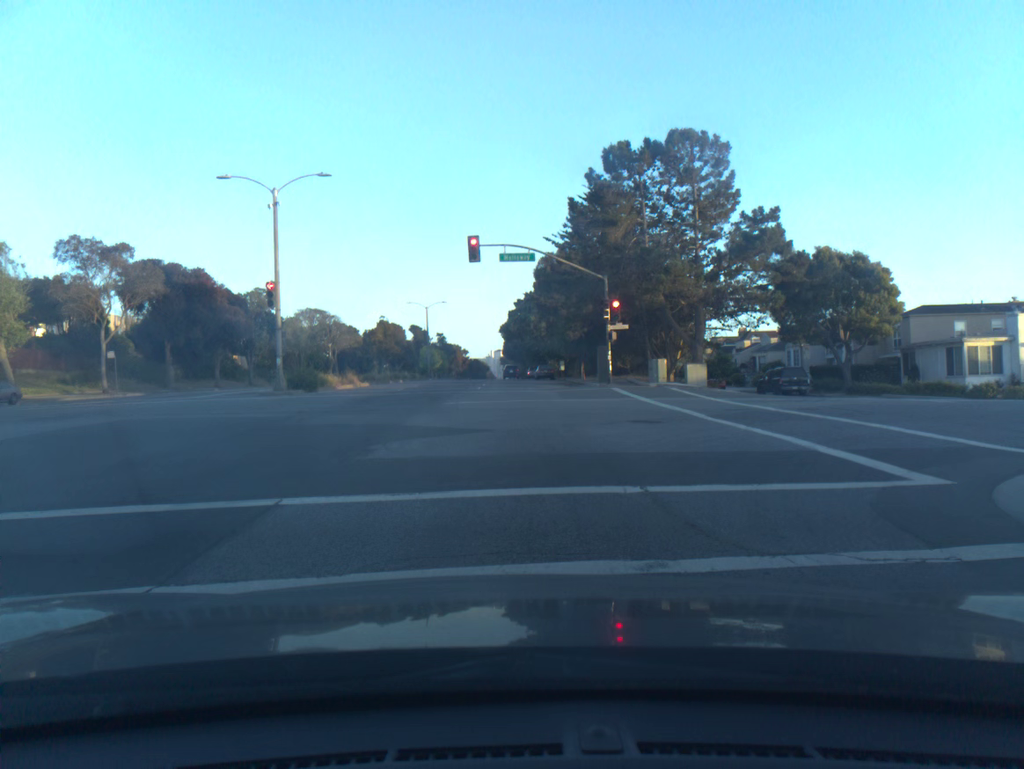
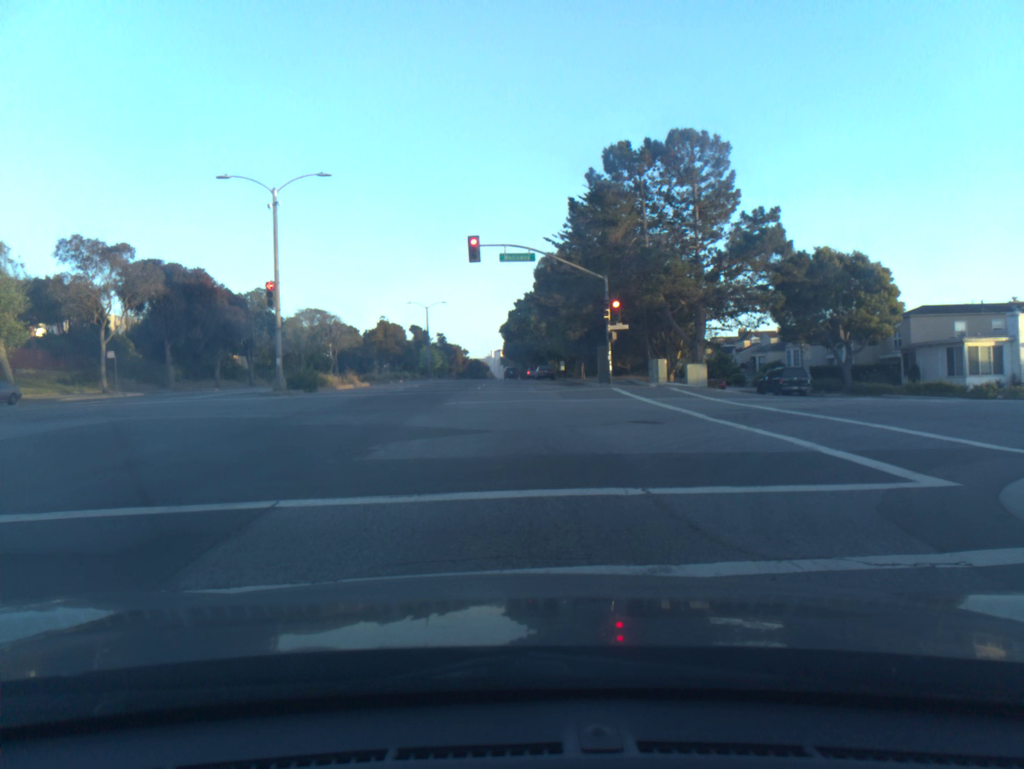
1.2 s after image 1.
(0.0, +0.1) m; 0°
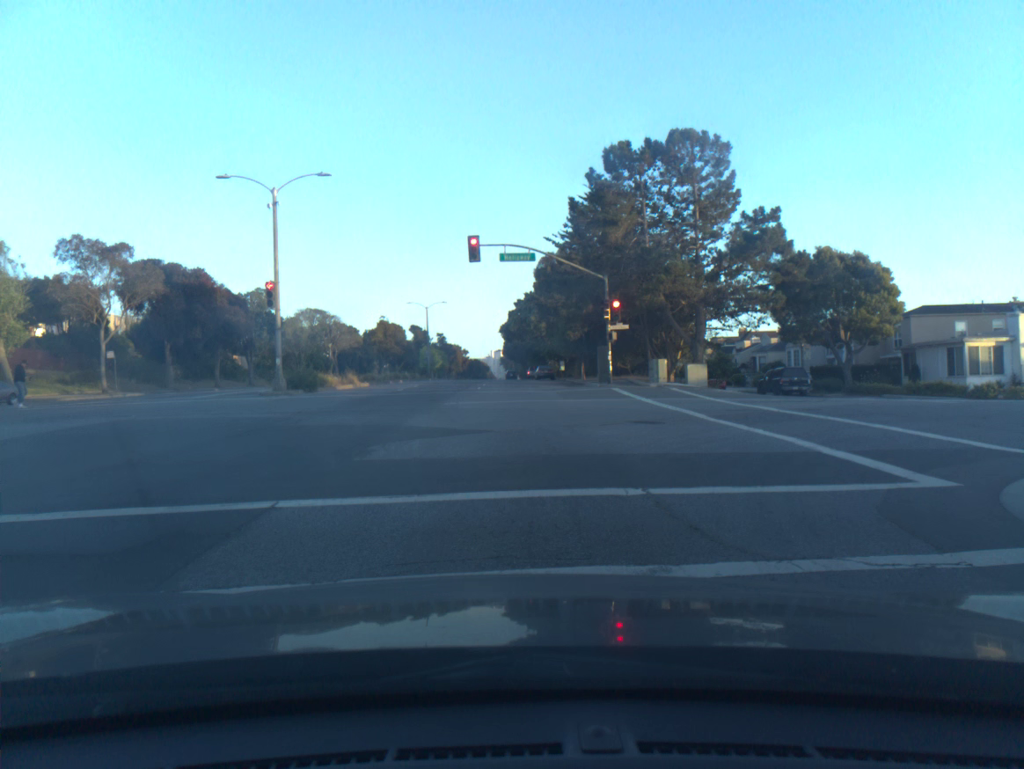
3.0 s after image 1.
(0.0, 0.0) m; 0°
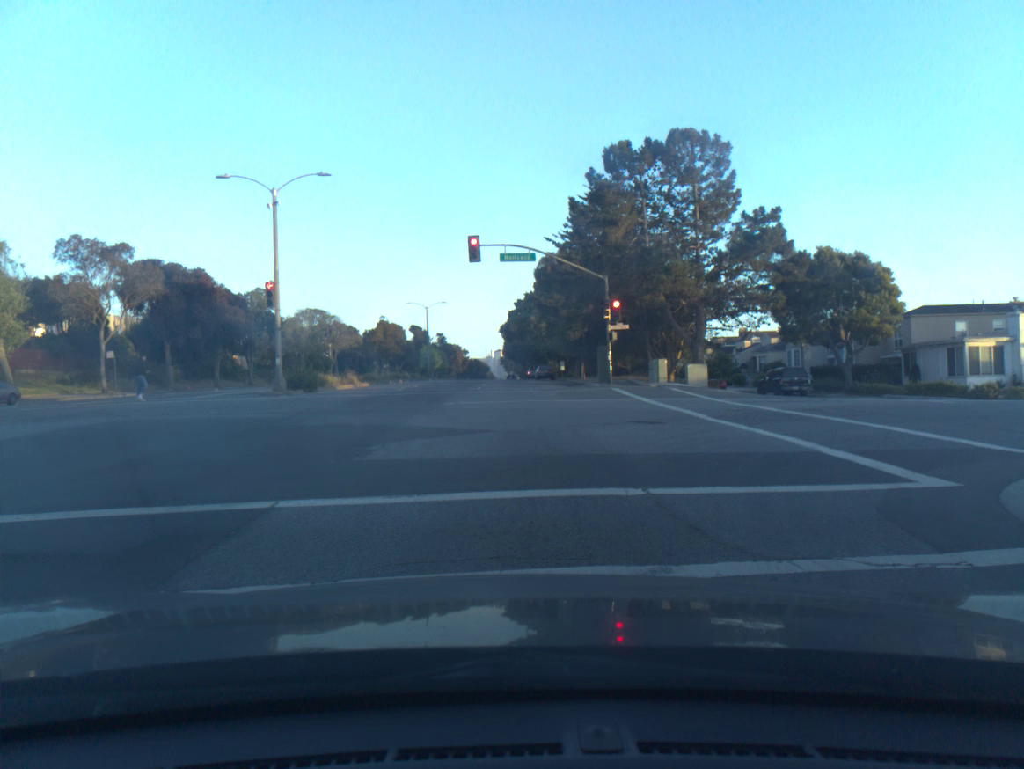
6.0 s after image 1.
(0.0, 0.0) m; 0°
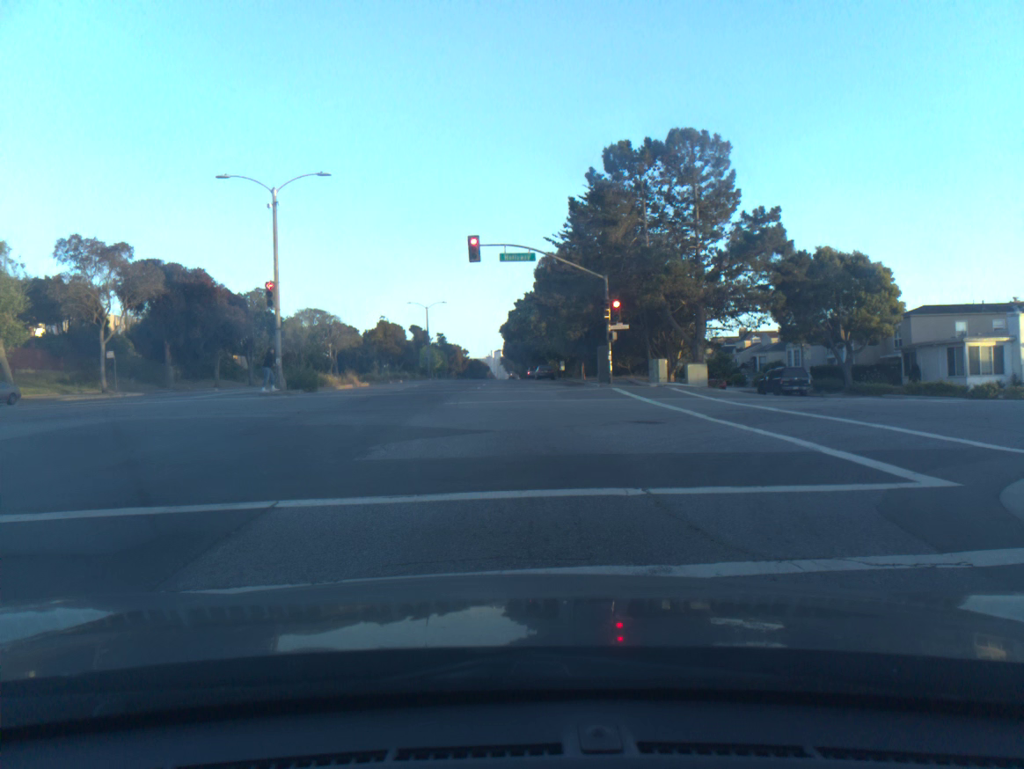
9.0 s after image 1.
(-0.1, 0.0) m; 0°
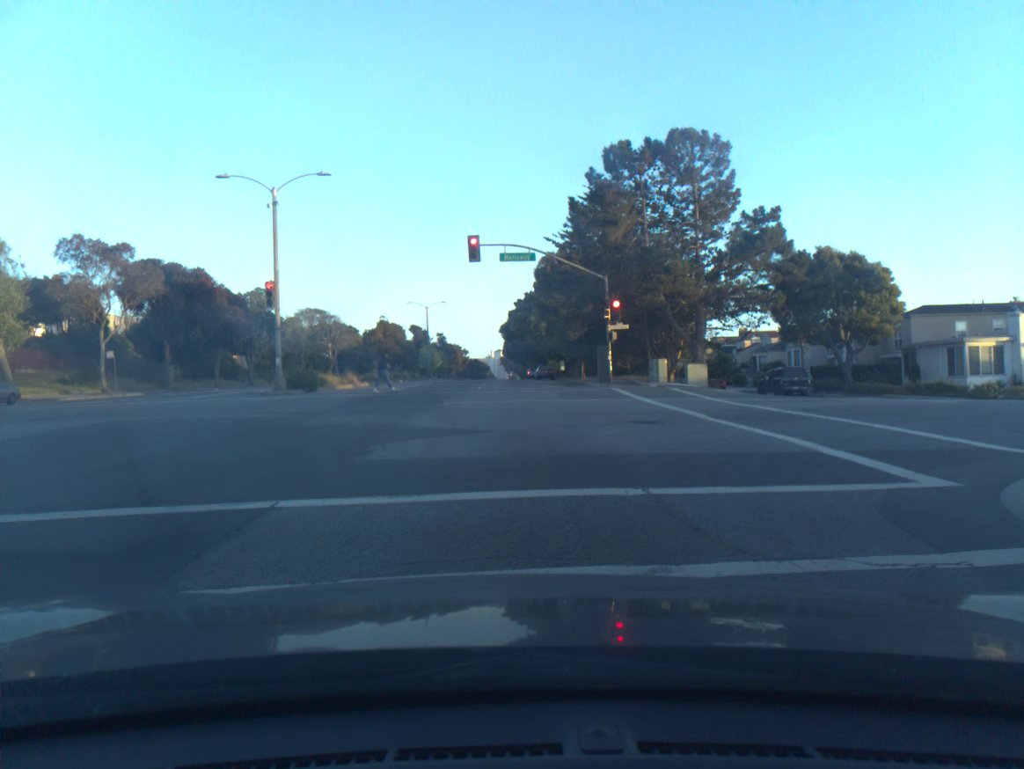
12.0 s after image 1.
(0.0, 0.0) m; 0°
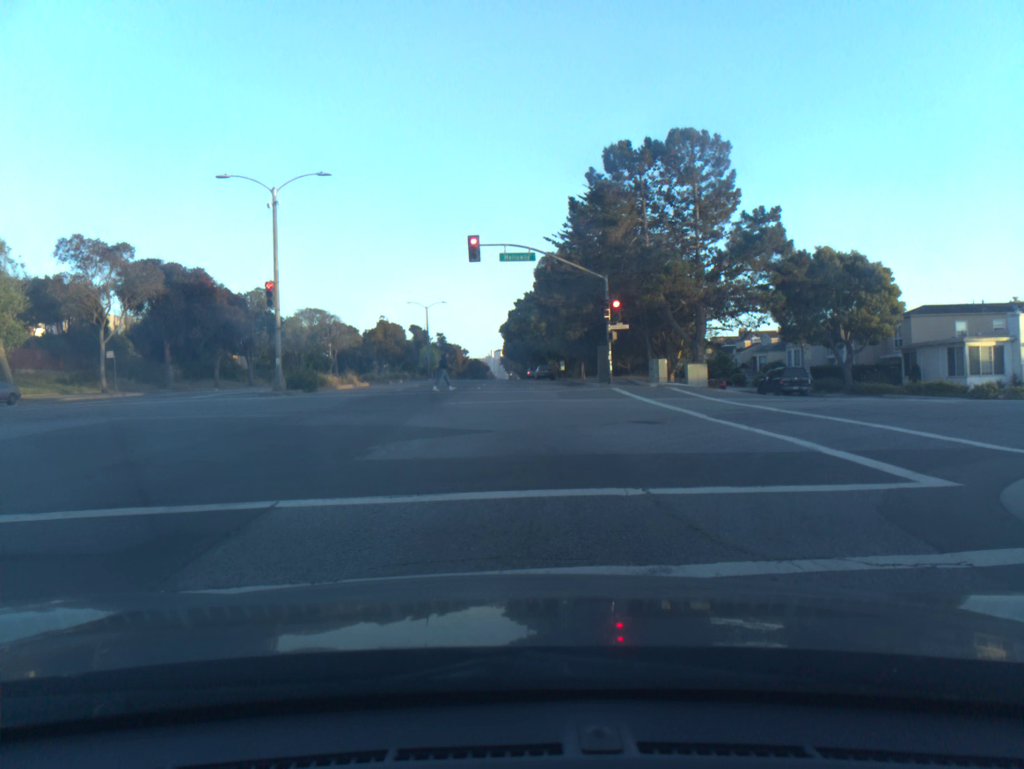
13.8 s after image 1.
(0.0, 0.0) m; 0°
